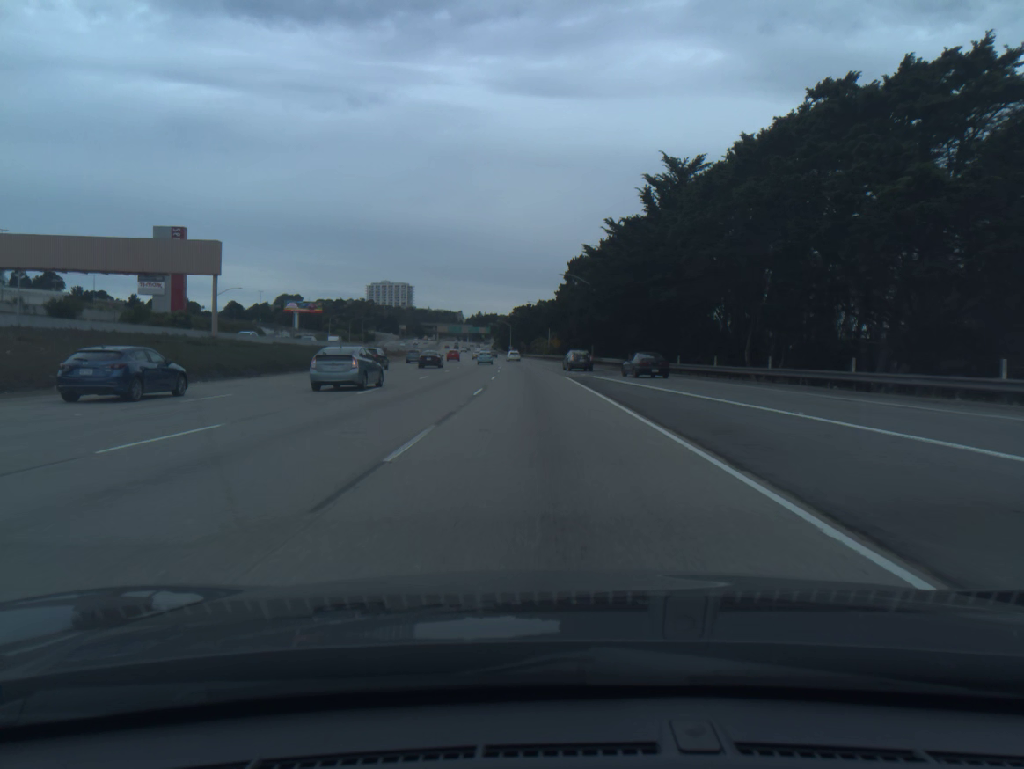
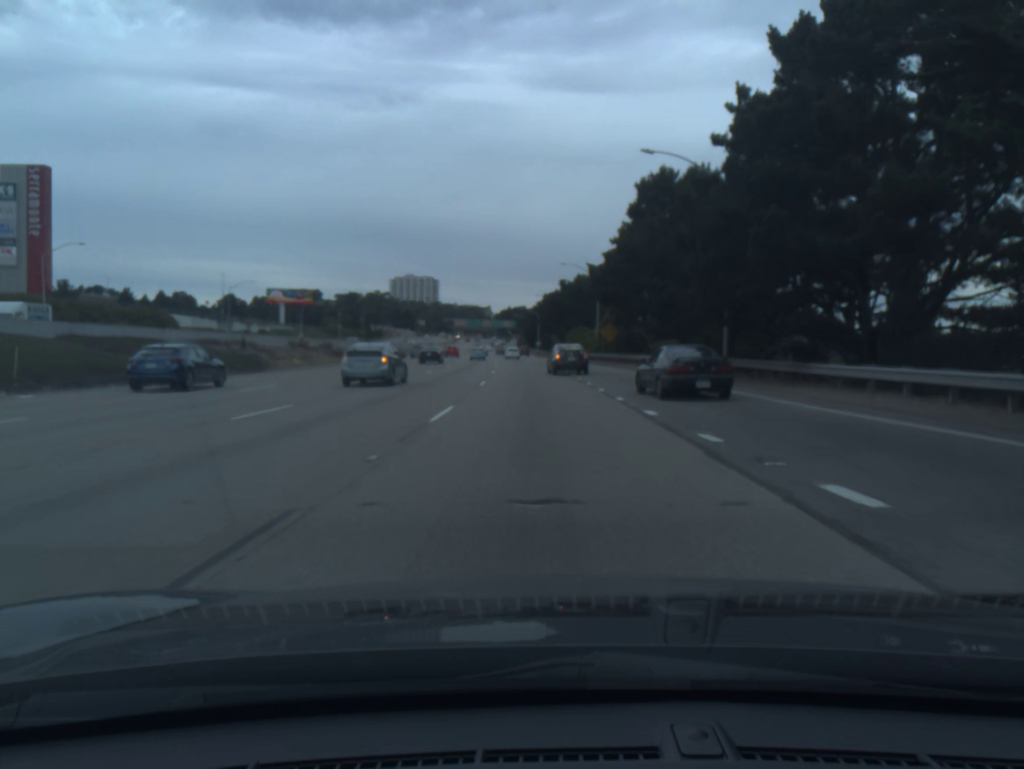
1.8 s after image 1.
(-1.1, +54.0) m; -2°
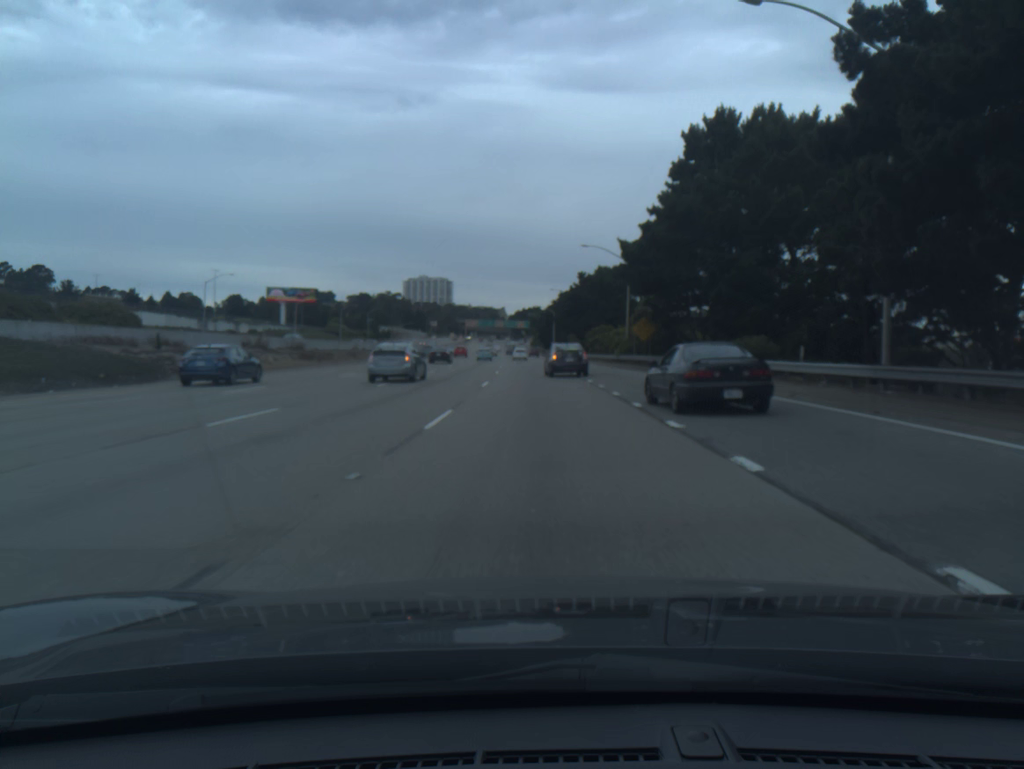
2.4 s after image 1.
(-0.1, +16.1) m; -1°
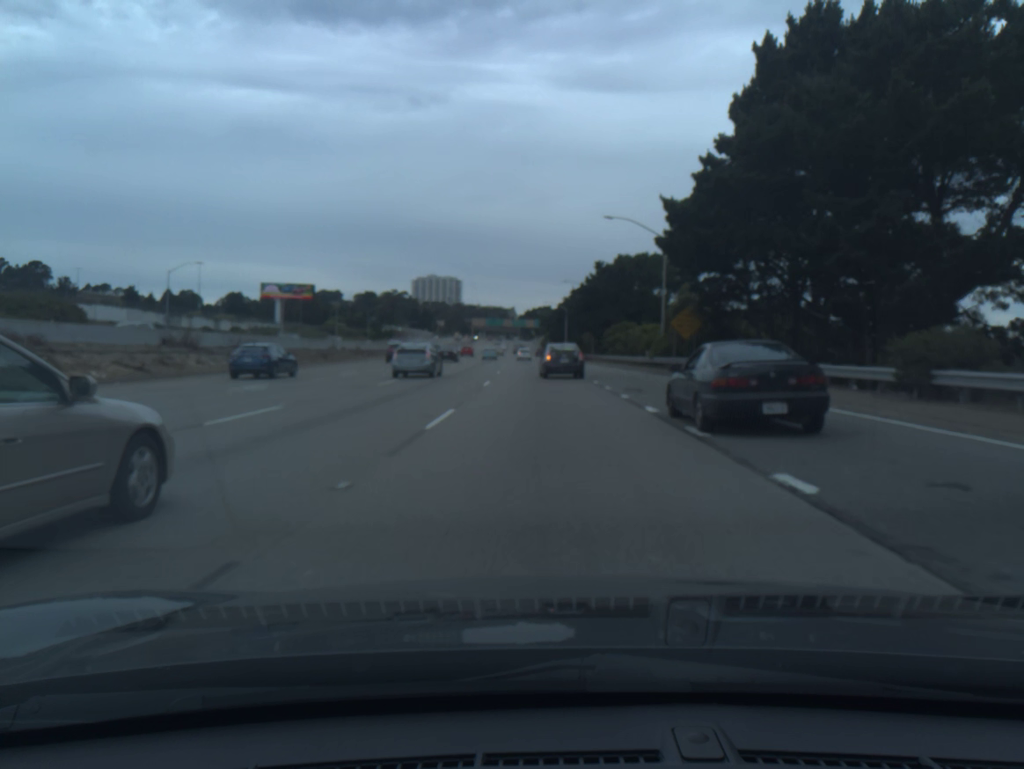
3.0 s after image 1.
(-0.1, +14.9) m; -1°
